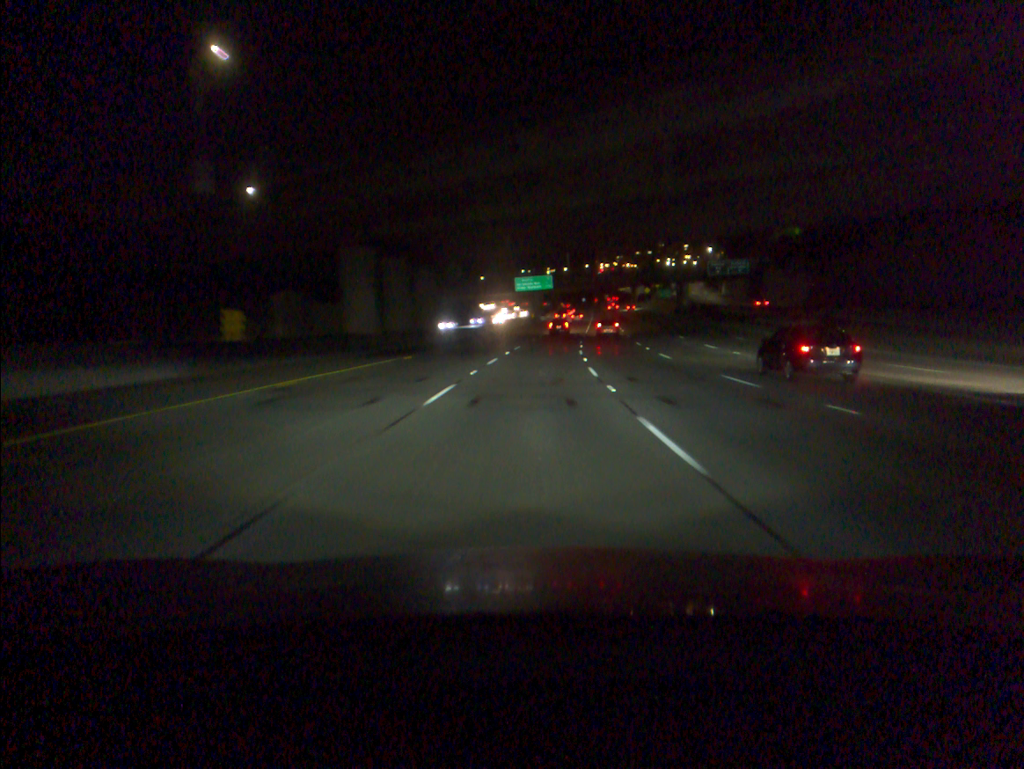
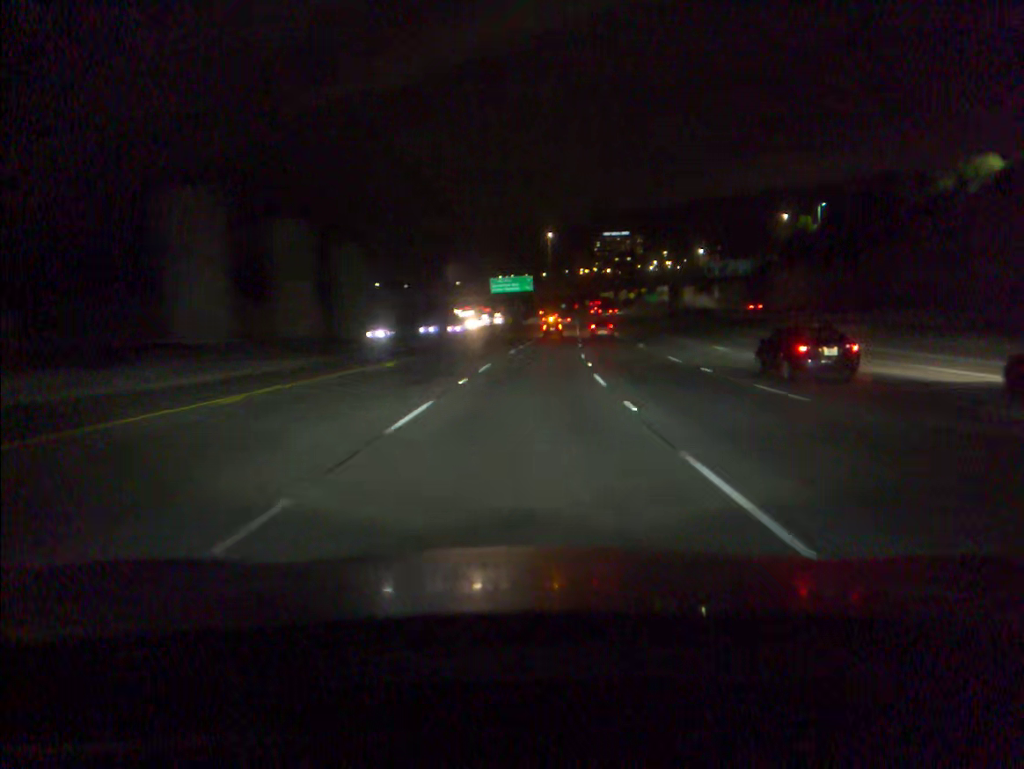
(+0.2, +18.0) m; +2°
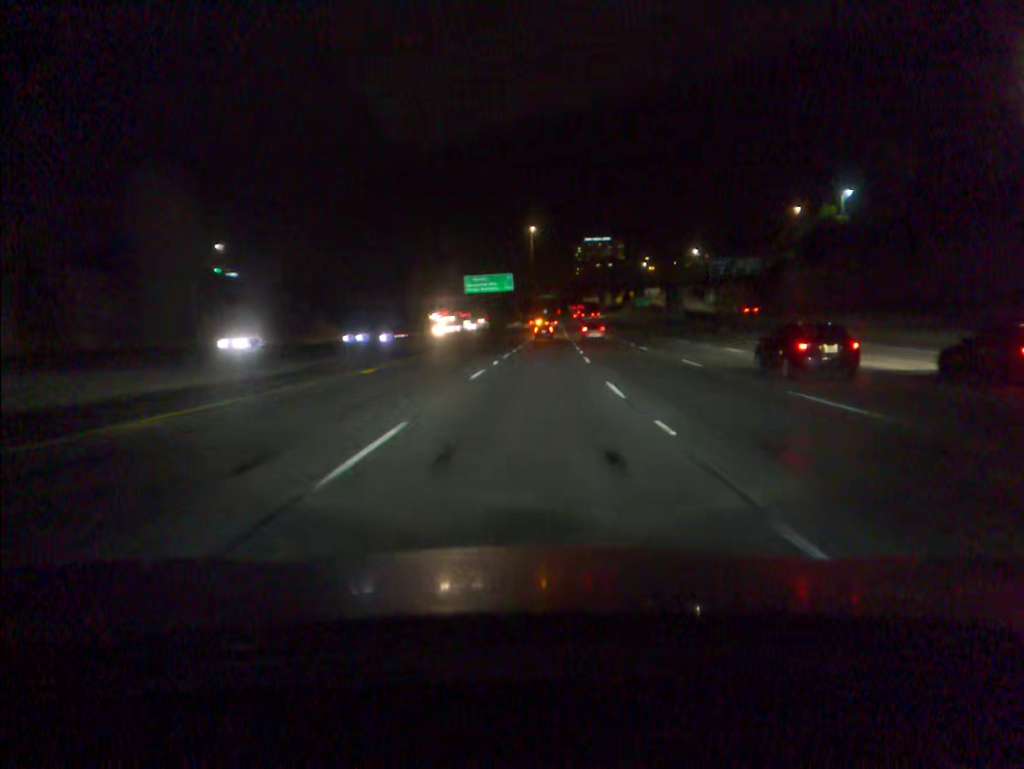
(+0.2, +18.1) m; +1°
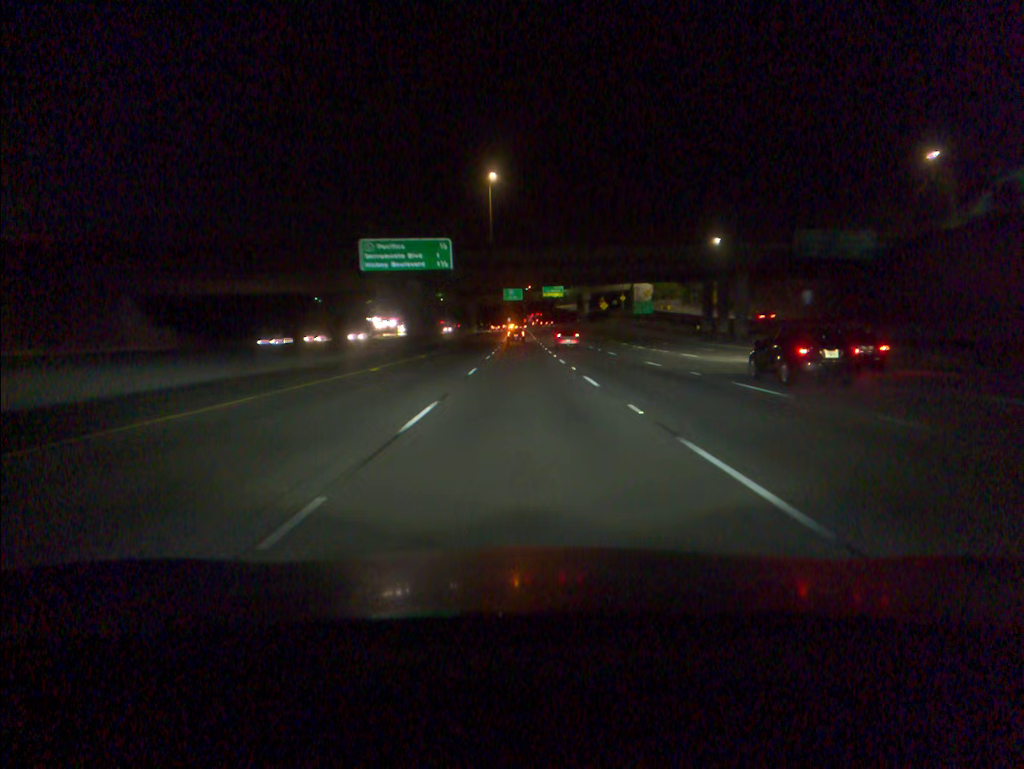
(+1.7, +54.3) m; +3°
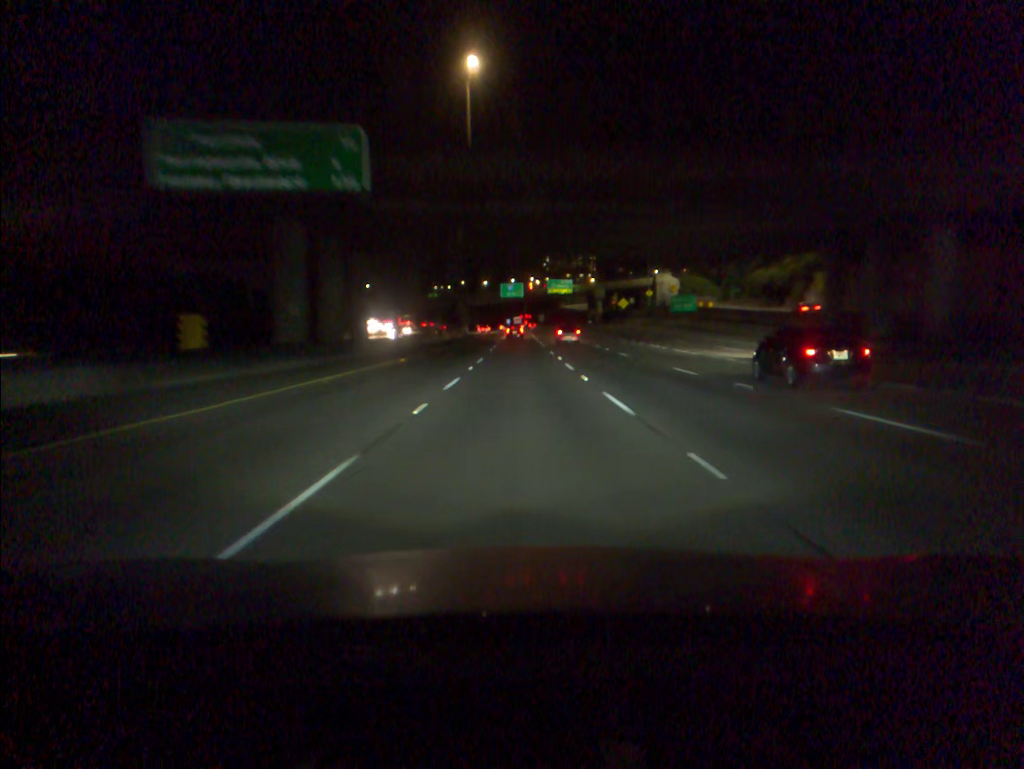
(0.0, +36.3) m; 0°
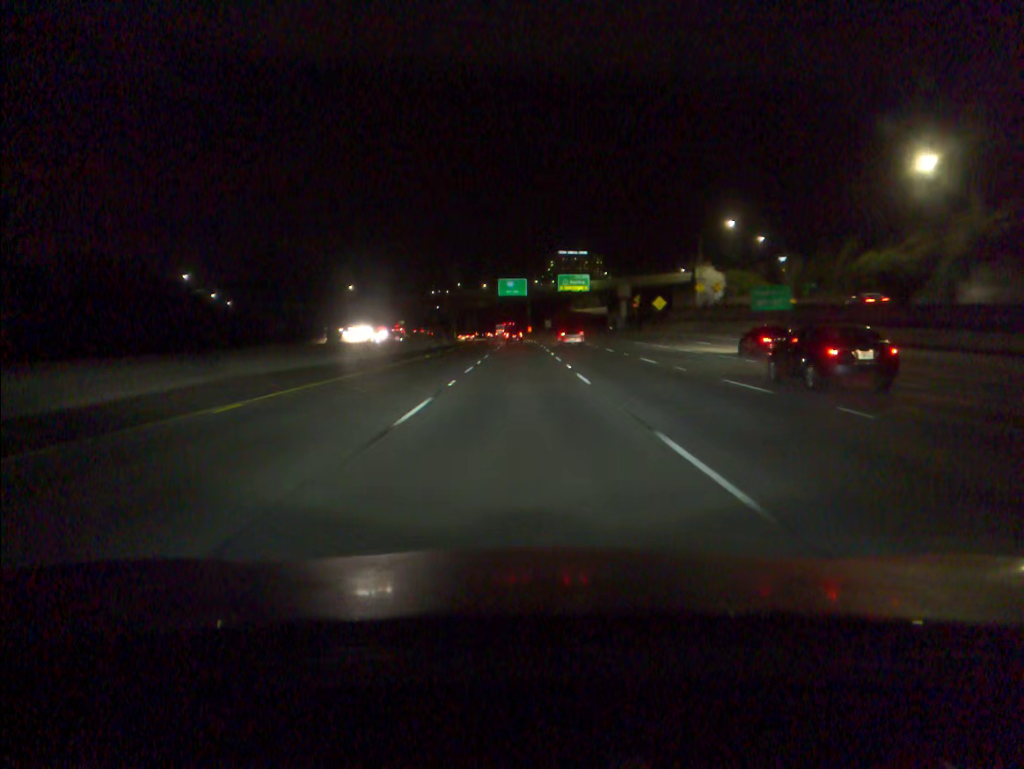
(0.0, +36.2) m; 0°
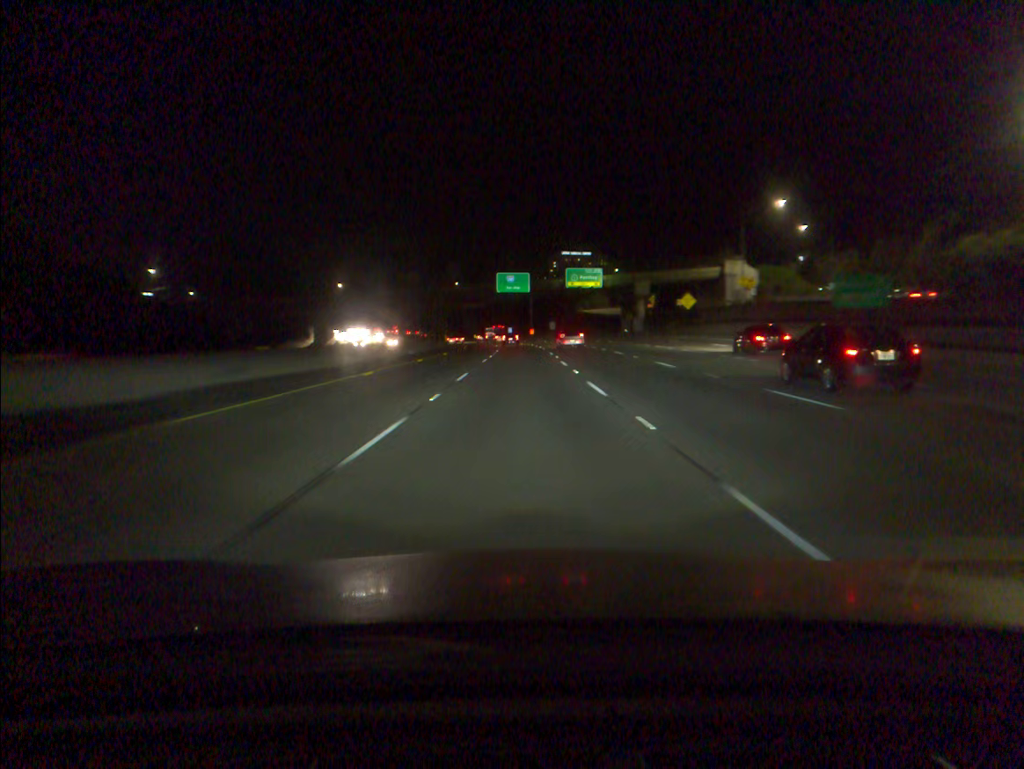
(0.0, +18.1) m; 0°
